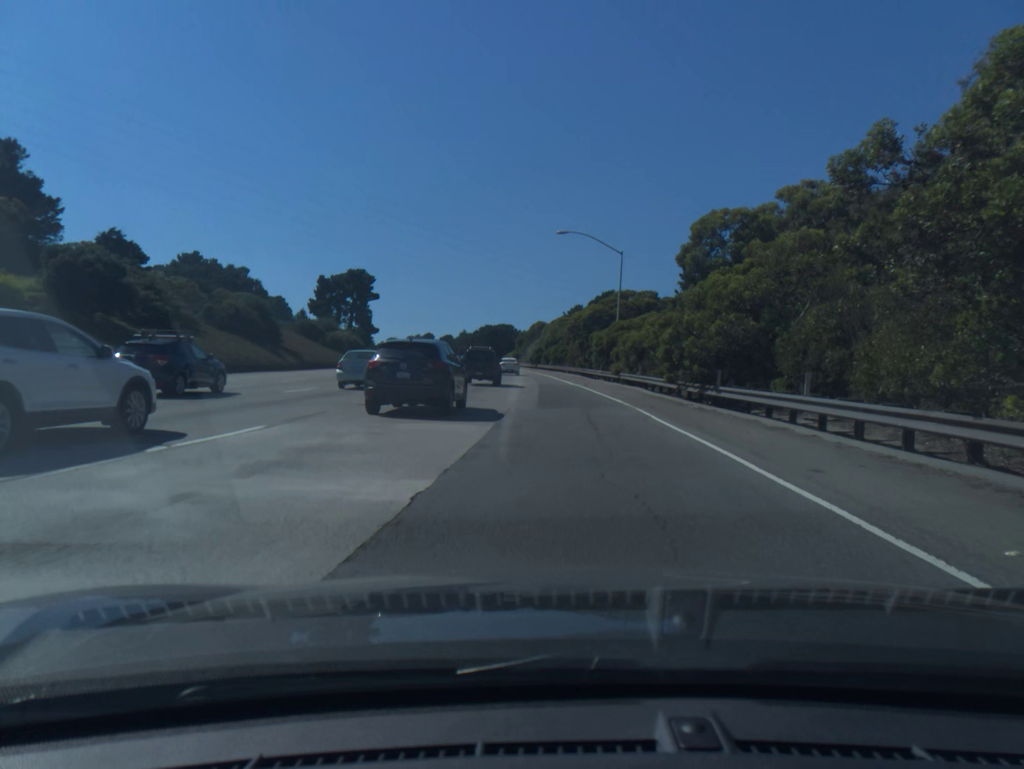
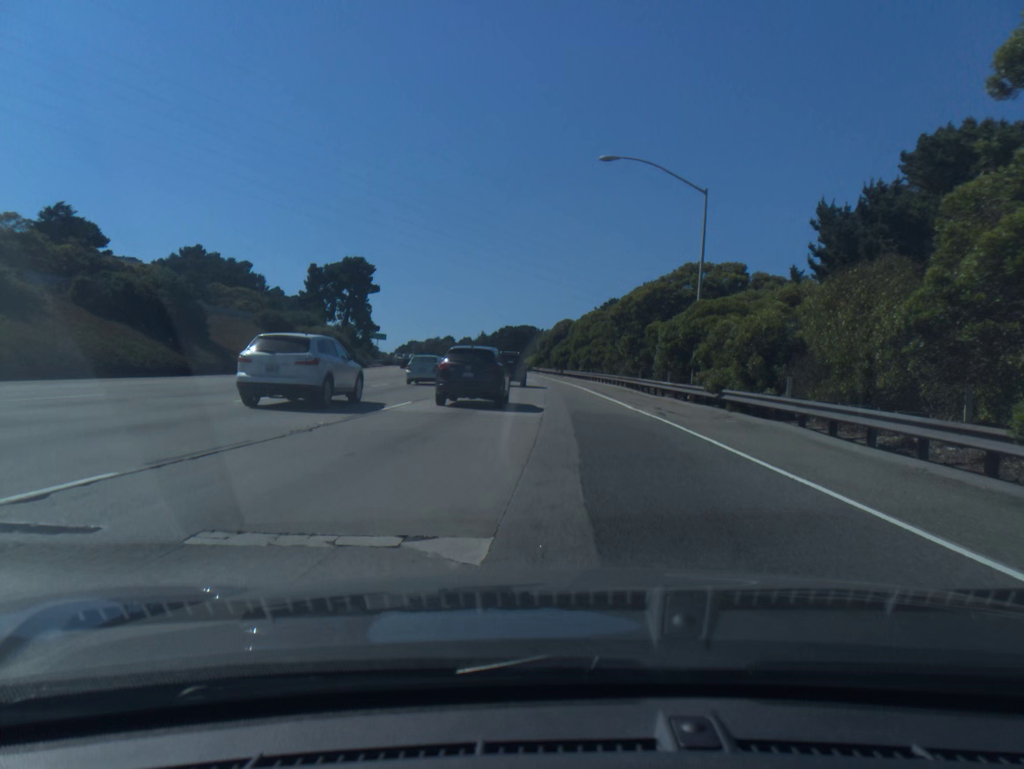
(-0.3, +20.5) m; -2°
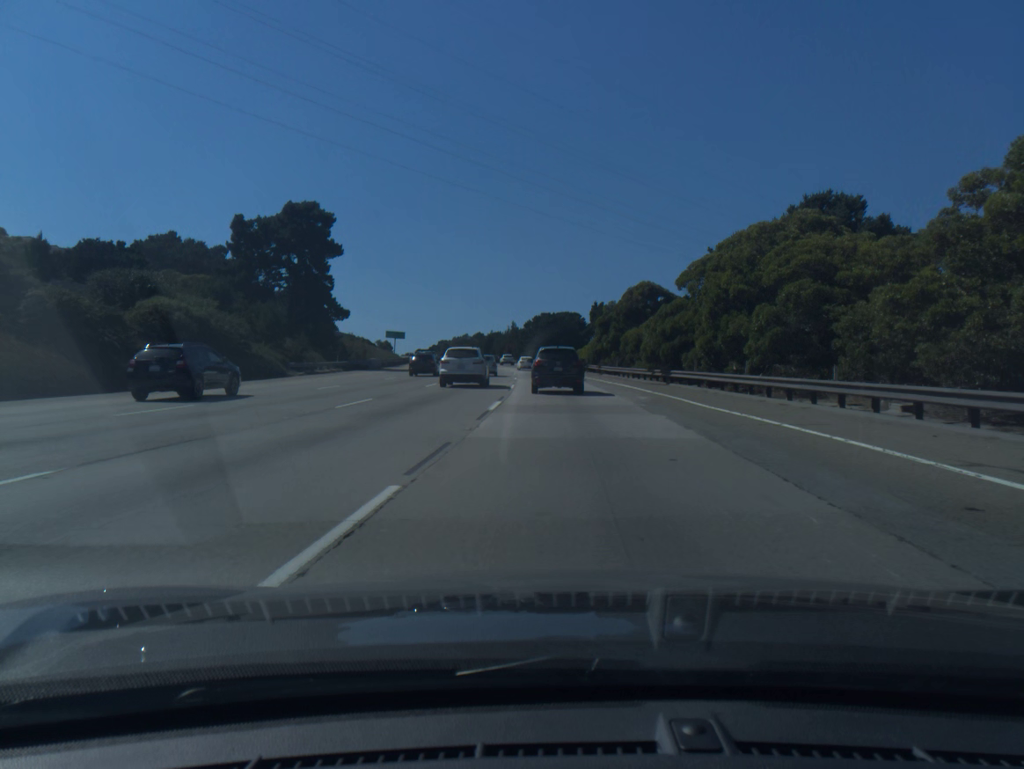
(-1.8, +44.4) m; -2°
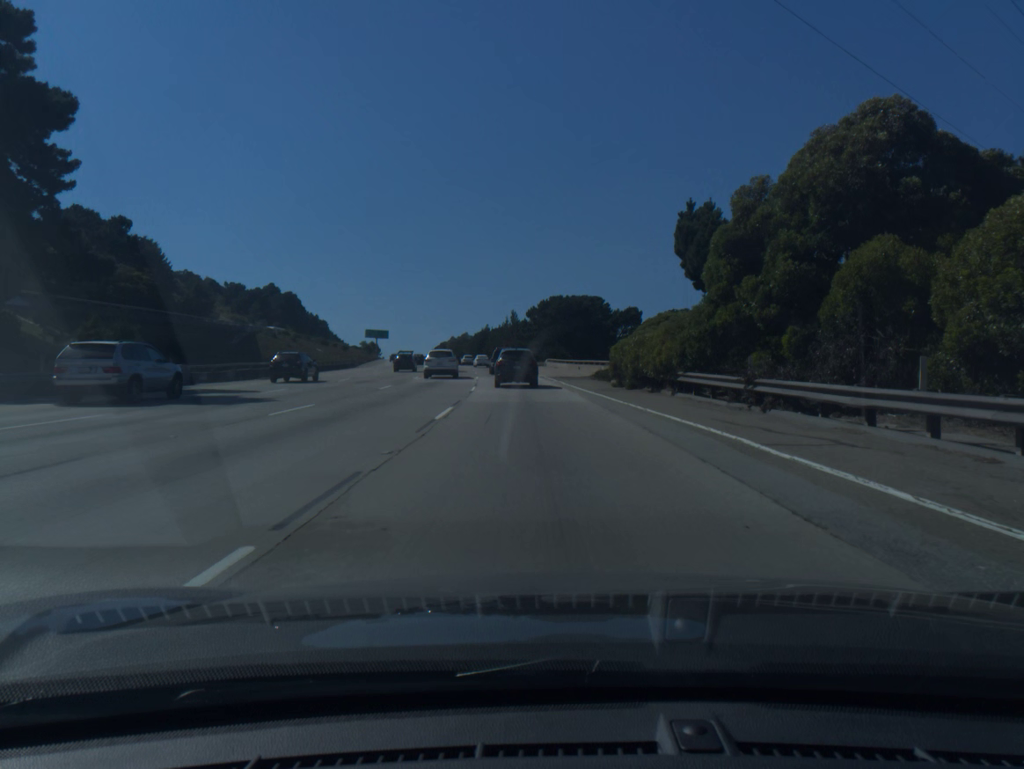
(+0.3, +46.1) m; -1°
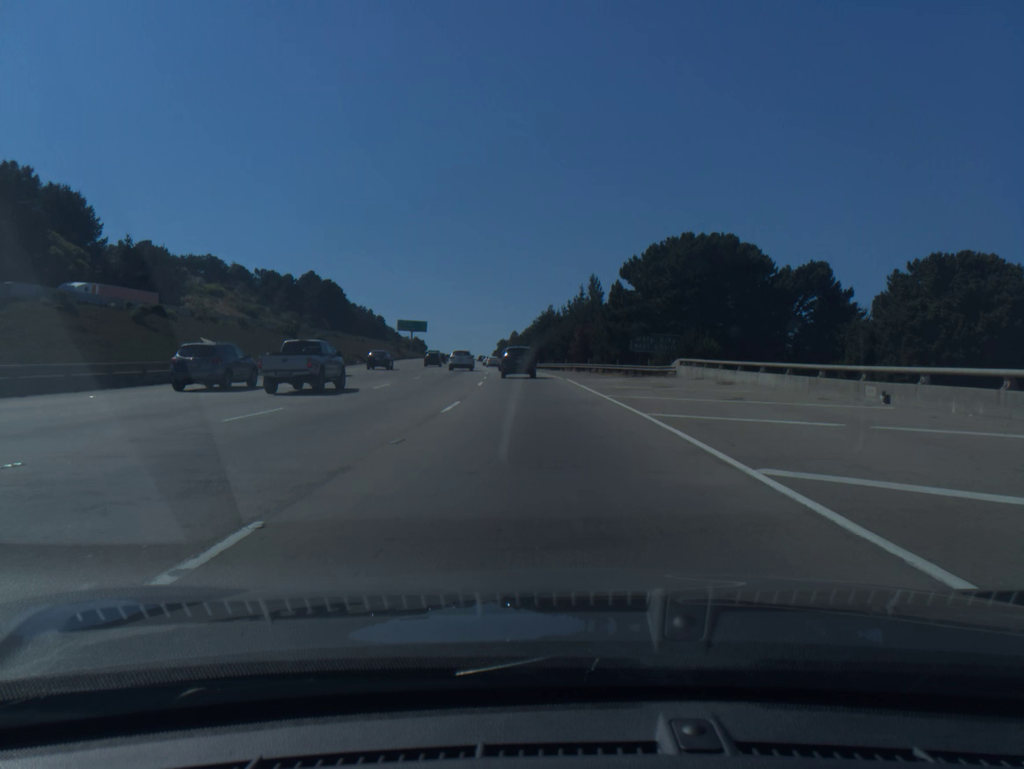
(-2.7, +57.6) m; -5°
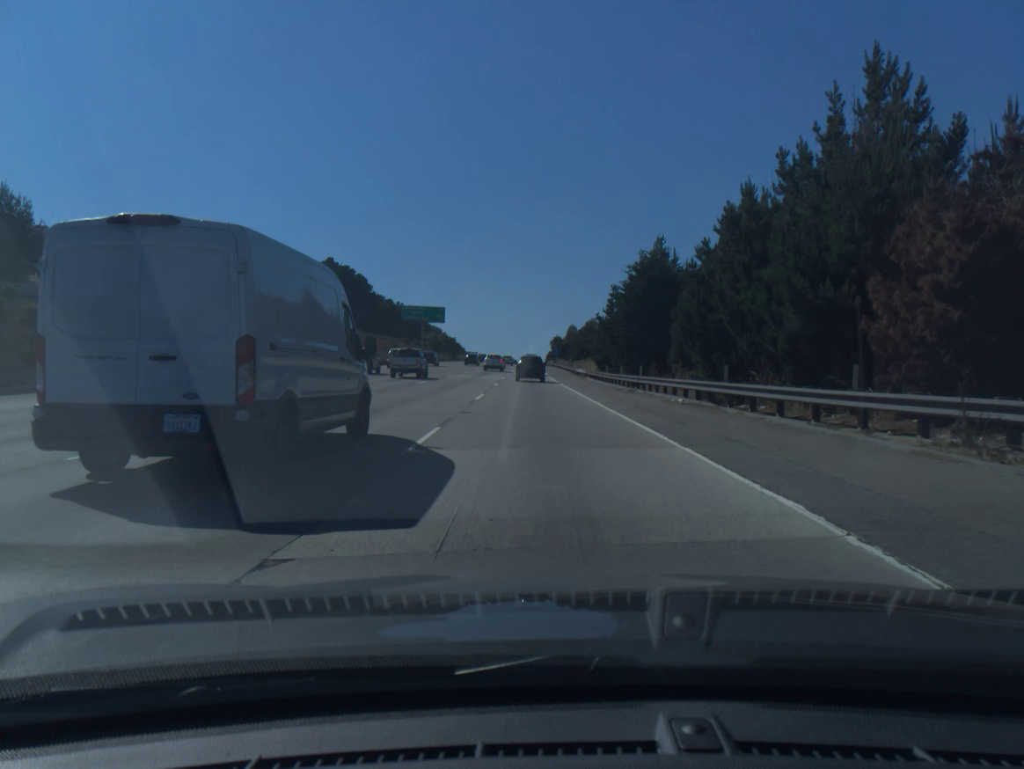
(-2.3, +59.7) m; -4°
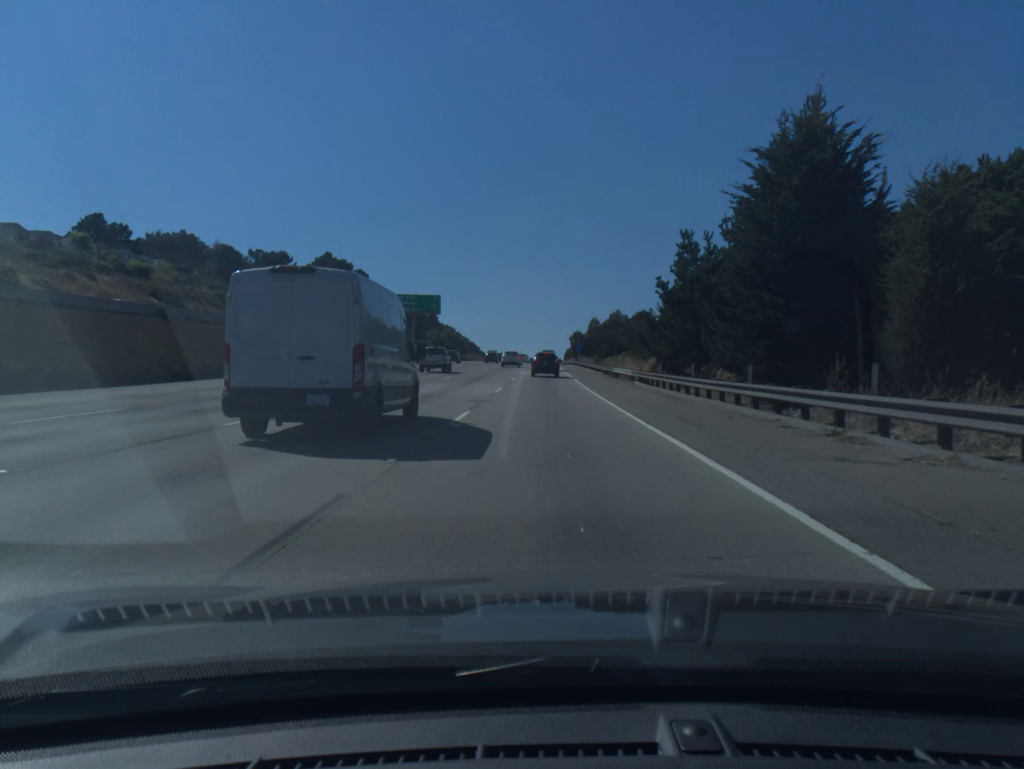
(-0.3, +24.7) m; -1°
